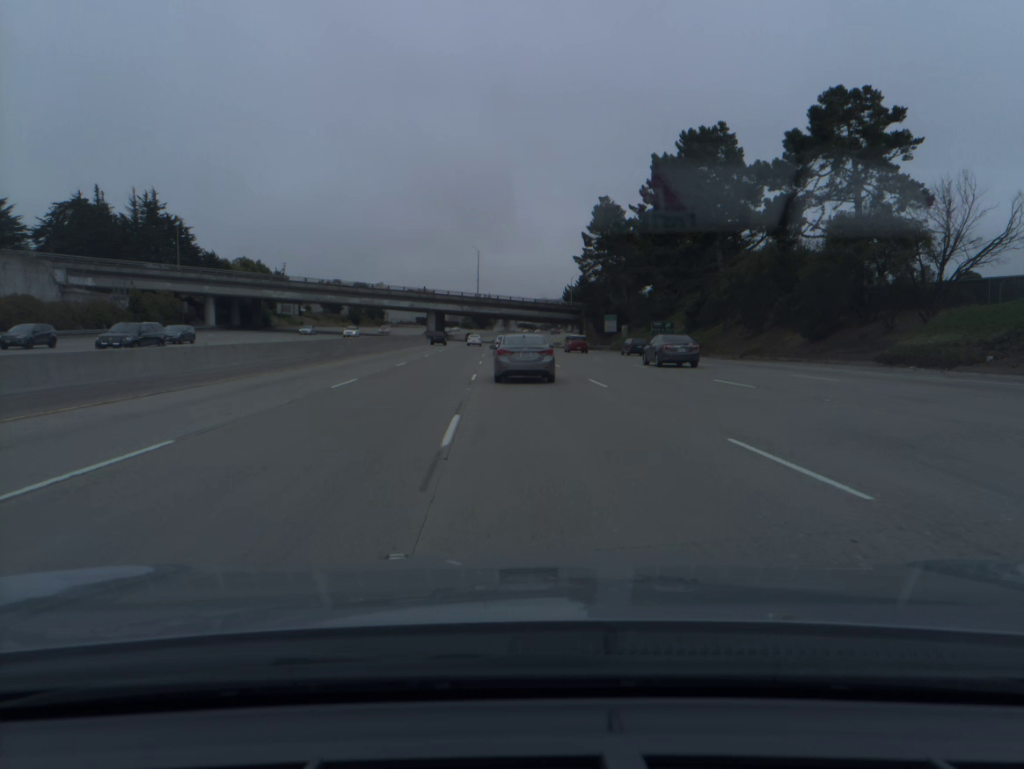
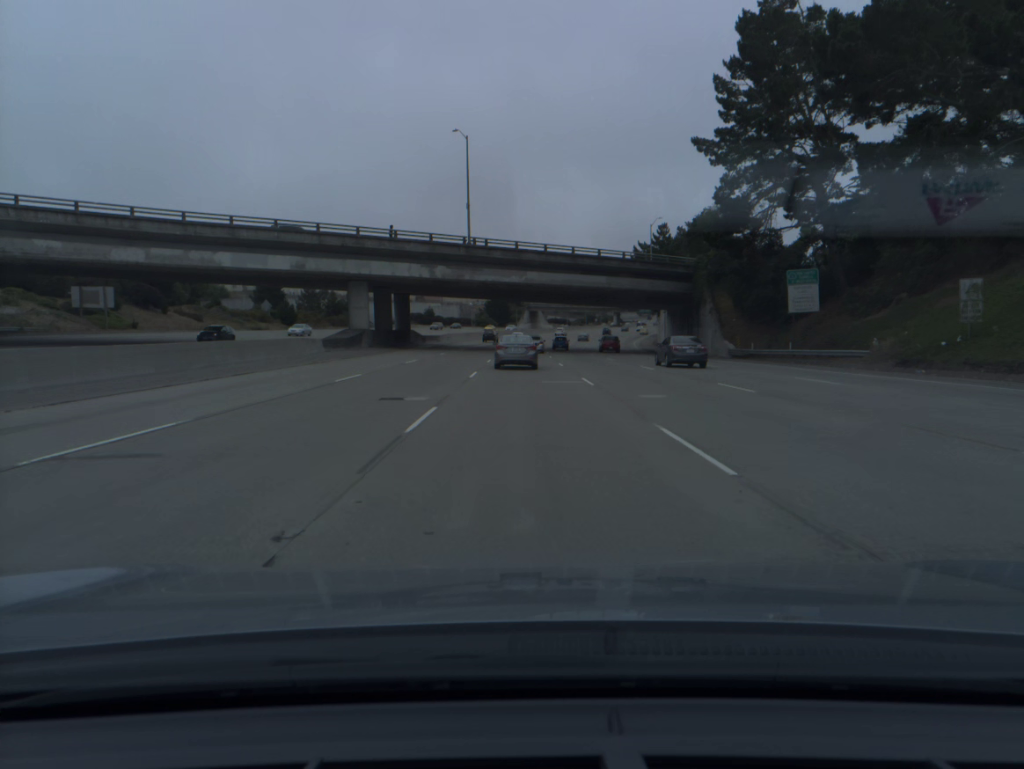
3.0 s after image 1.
(-2.6, +86.1) m; -2°
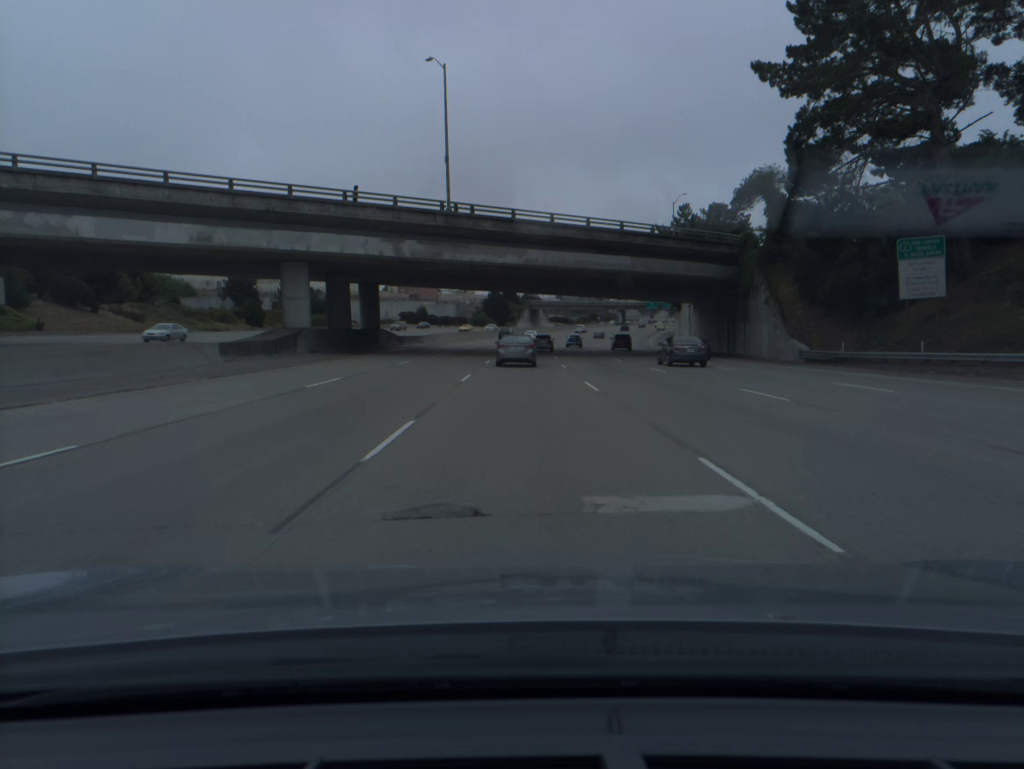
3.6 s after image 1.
(0.0, +17.1) m; 0°
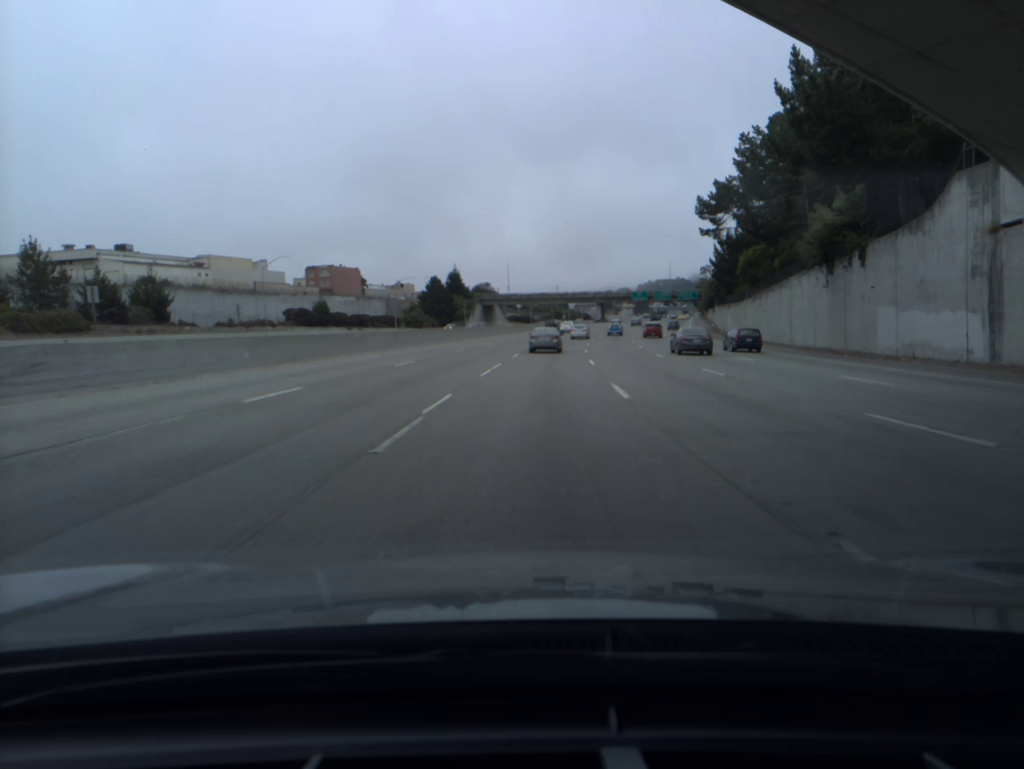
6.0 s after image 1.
(+0.9, +68.3) m; +3°
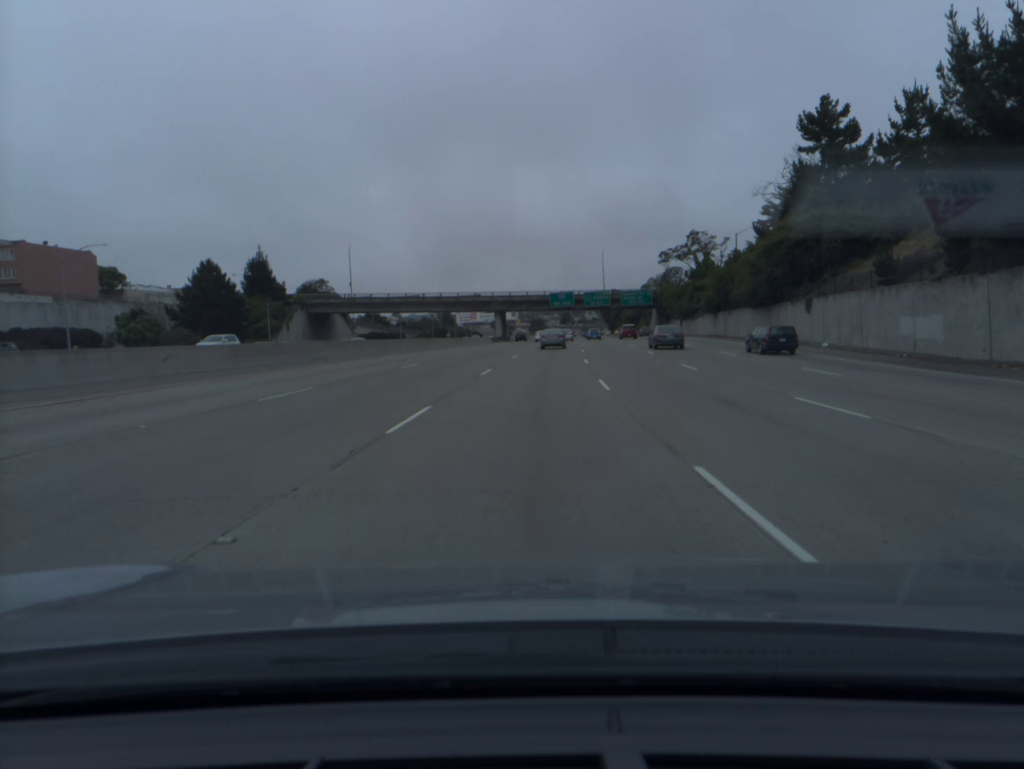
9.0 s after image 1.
(+6.3, +84.8) m; +8°
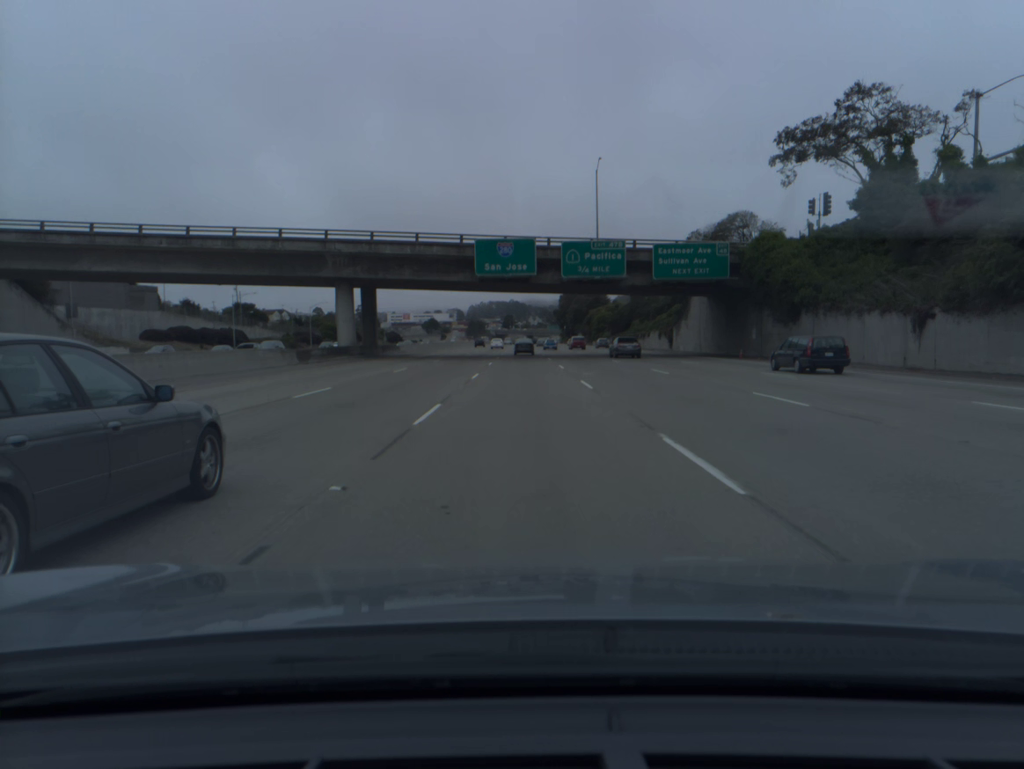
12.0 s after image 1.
(+4.3, +85.2) m; +4°
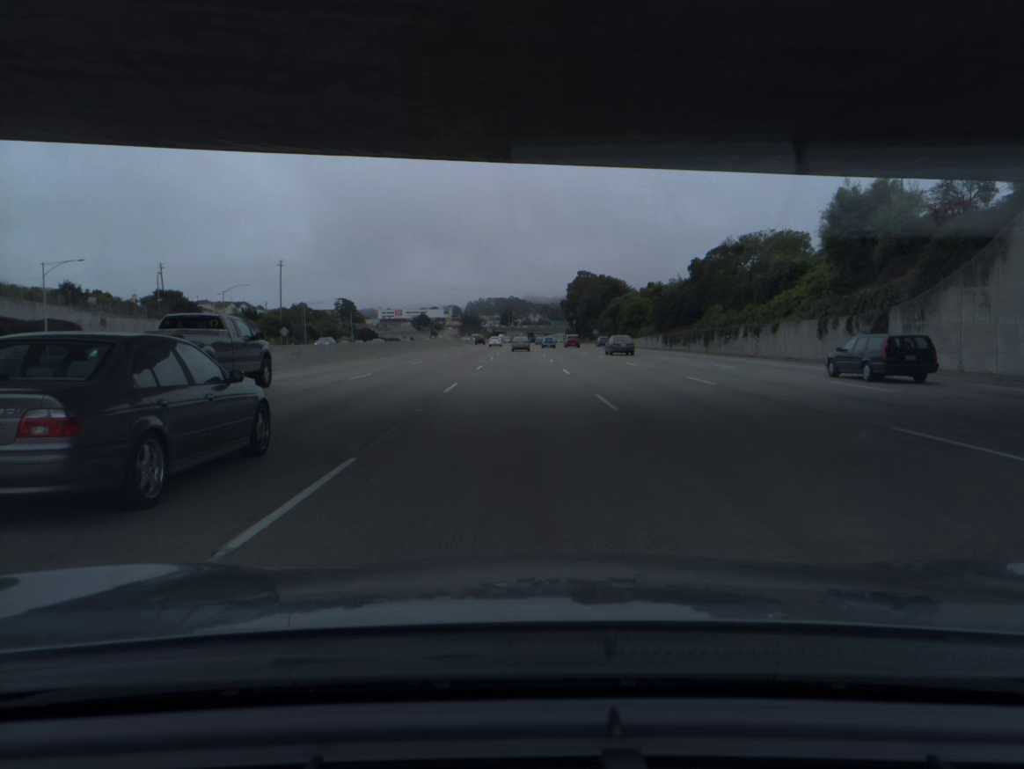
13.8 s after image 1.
(+0.1, +51.6) m; 0°
